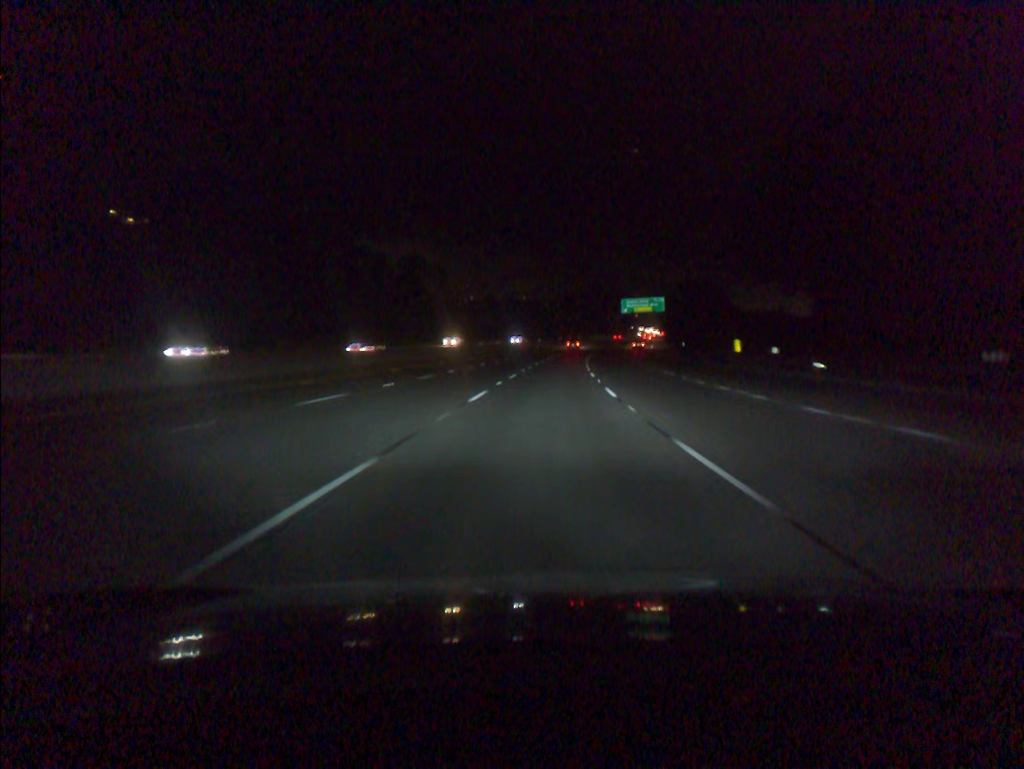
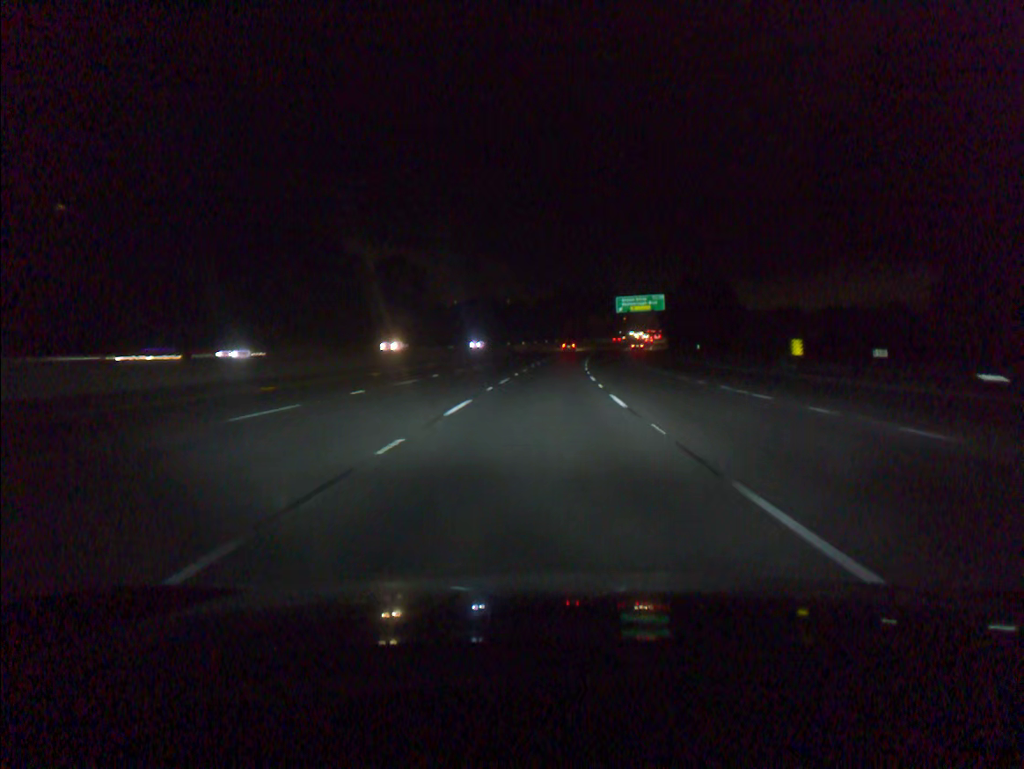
(+0.2, +18.2) m; +1°
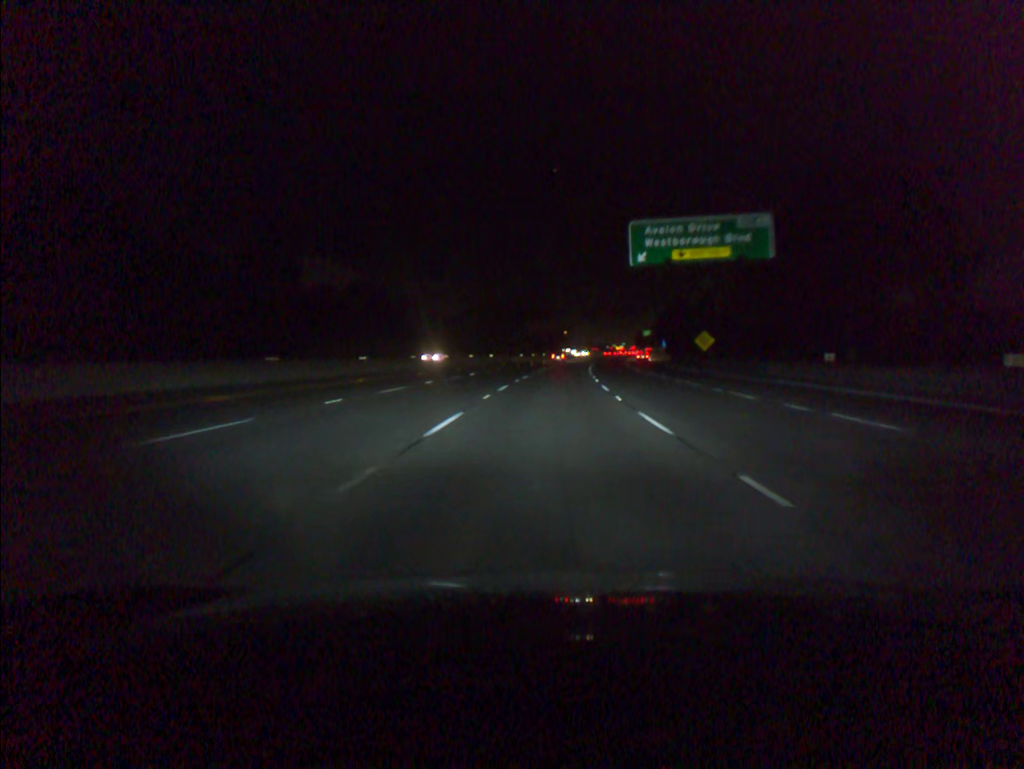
(+3.7, +90.5) m; +5°
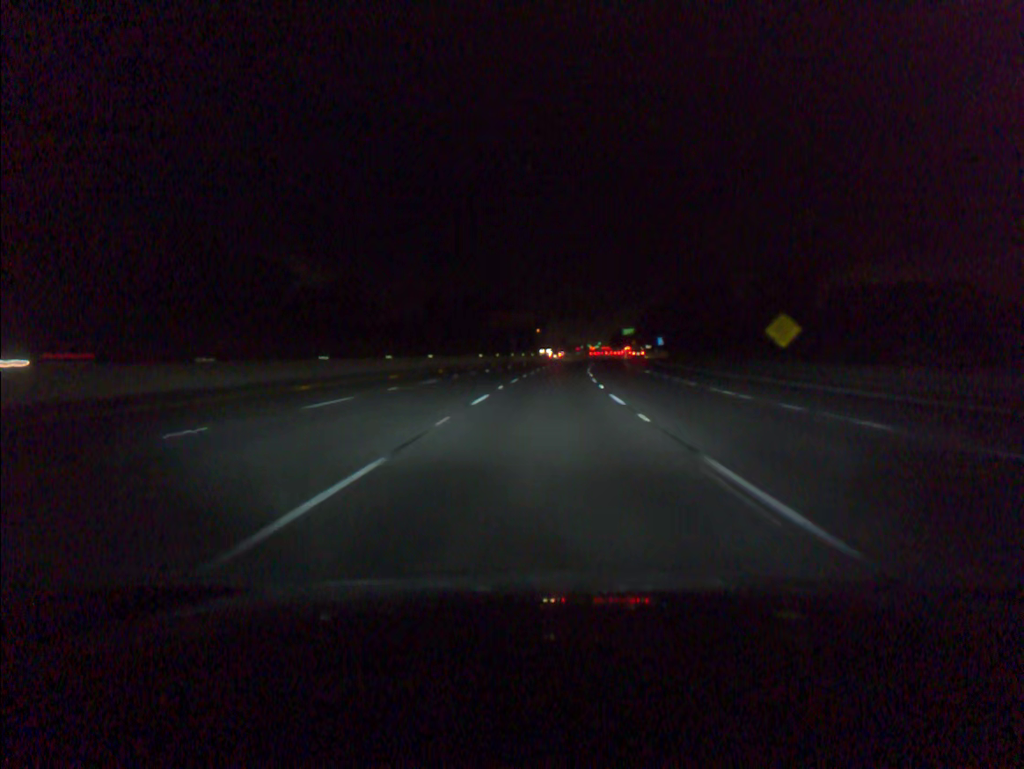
(+0.7, +36.2) m; +2°
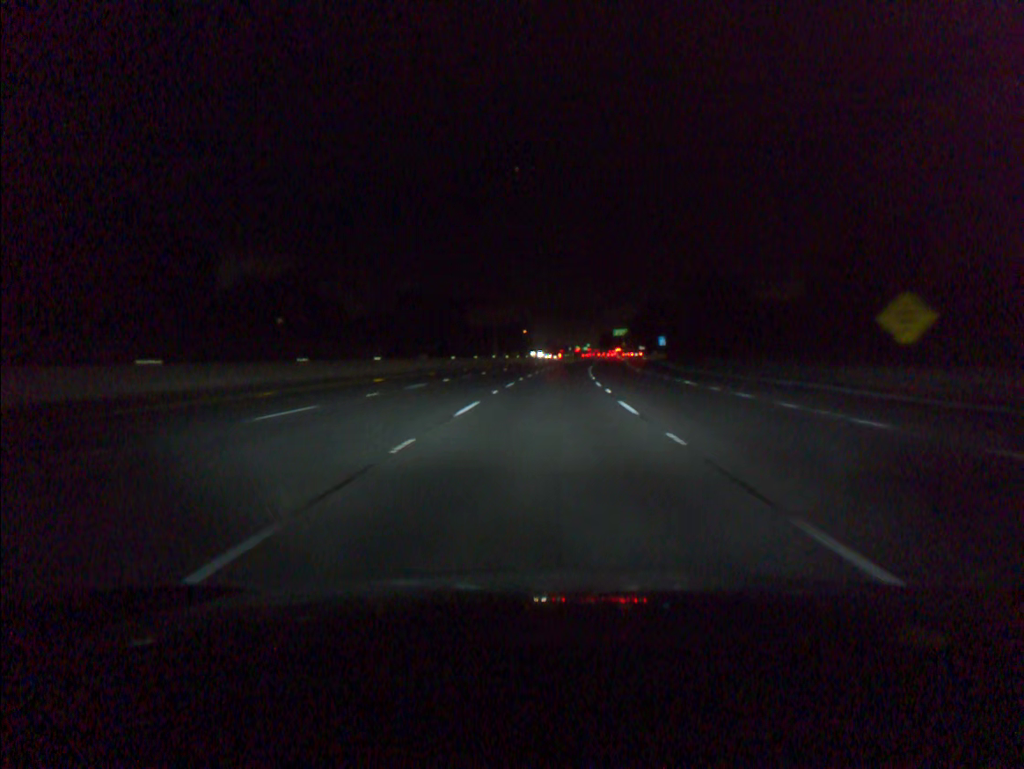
(+0.2, +18.1) m; +1°
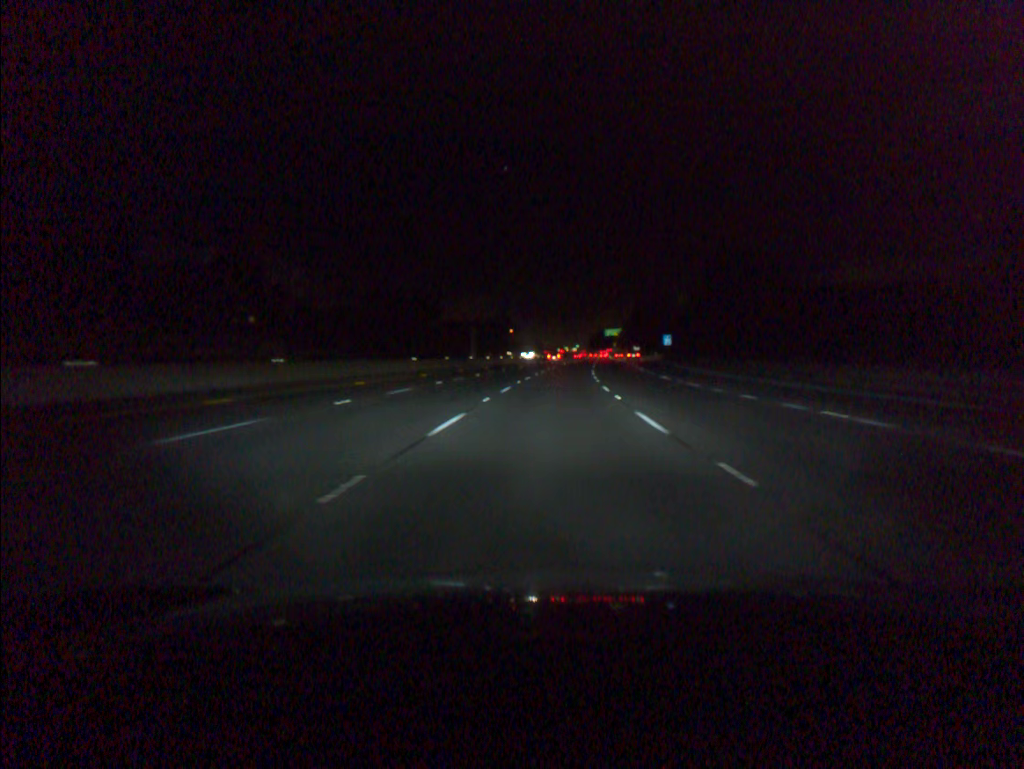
(+0.1, +18.2) m; +1°
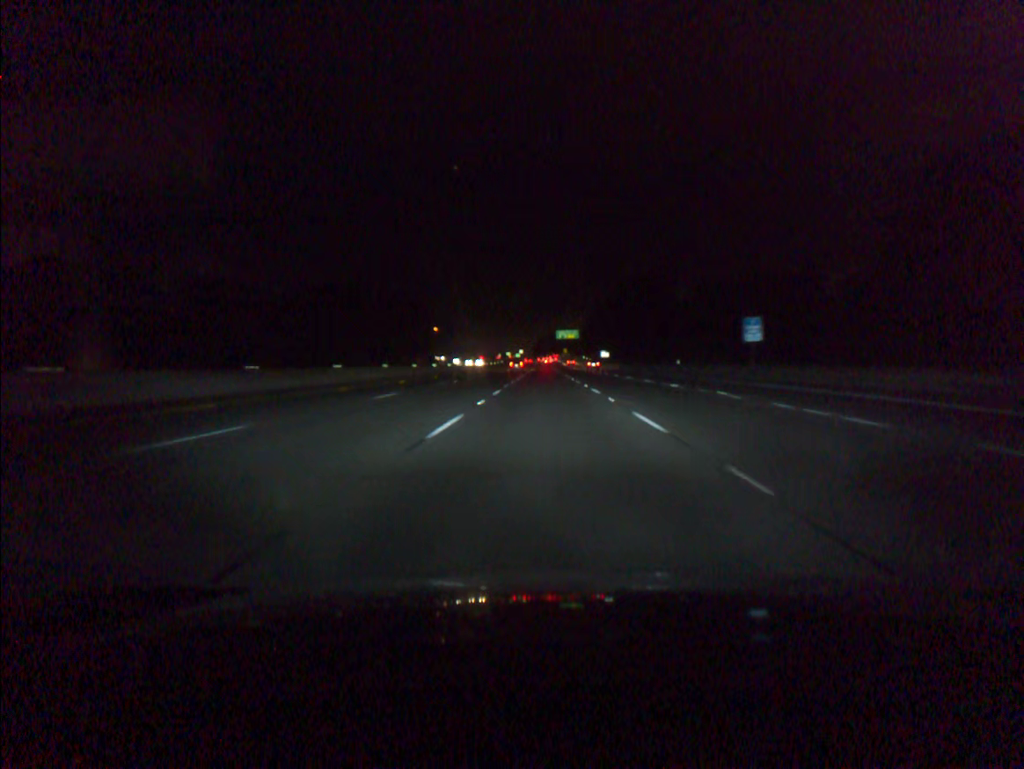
(+2.8, +72.9) m; +4°
